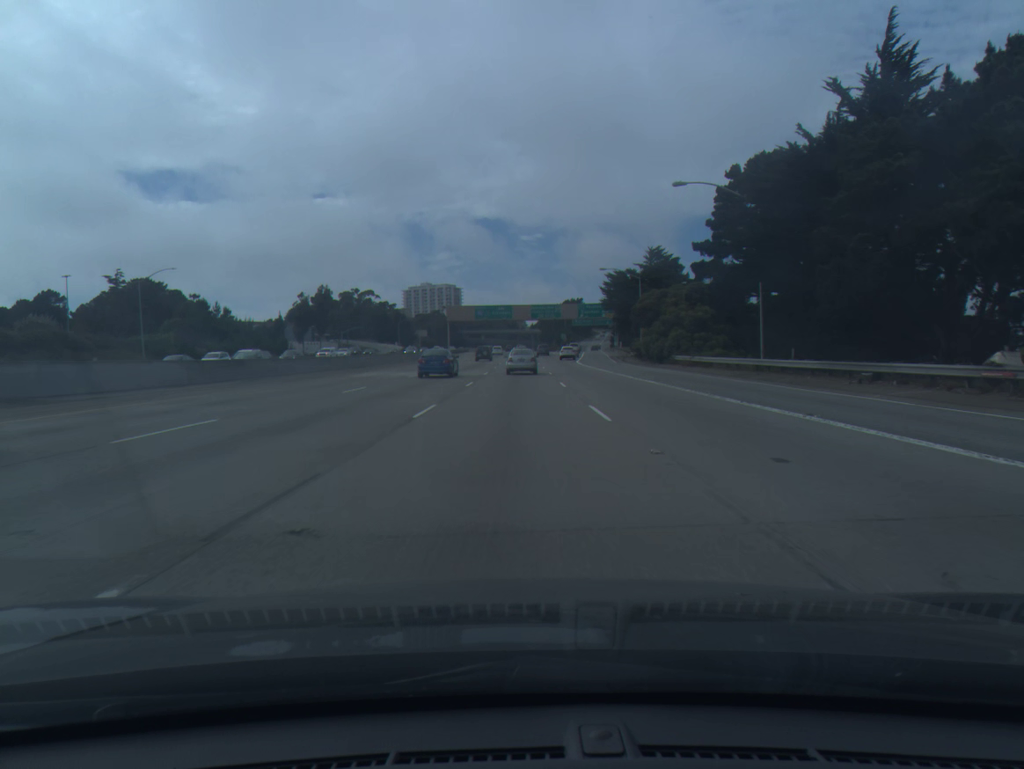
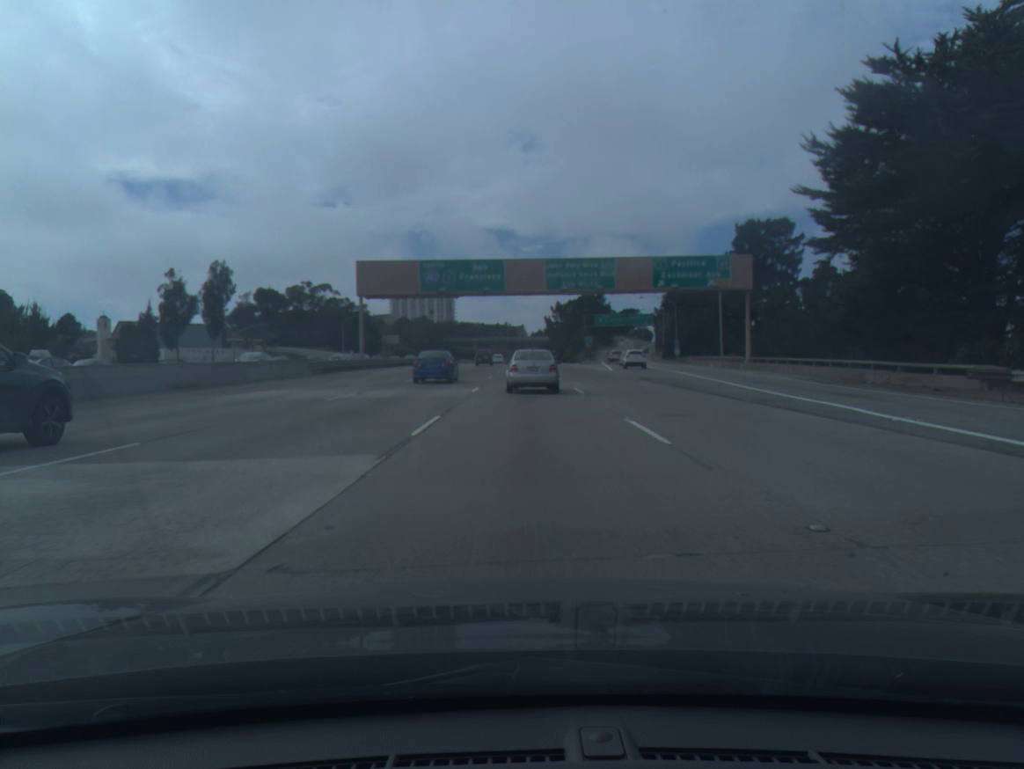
(-0.3, +76.5) m; 0°
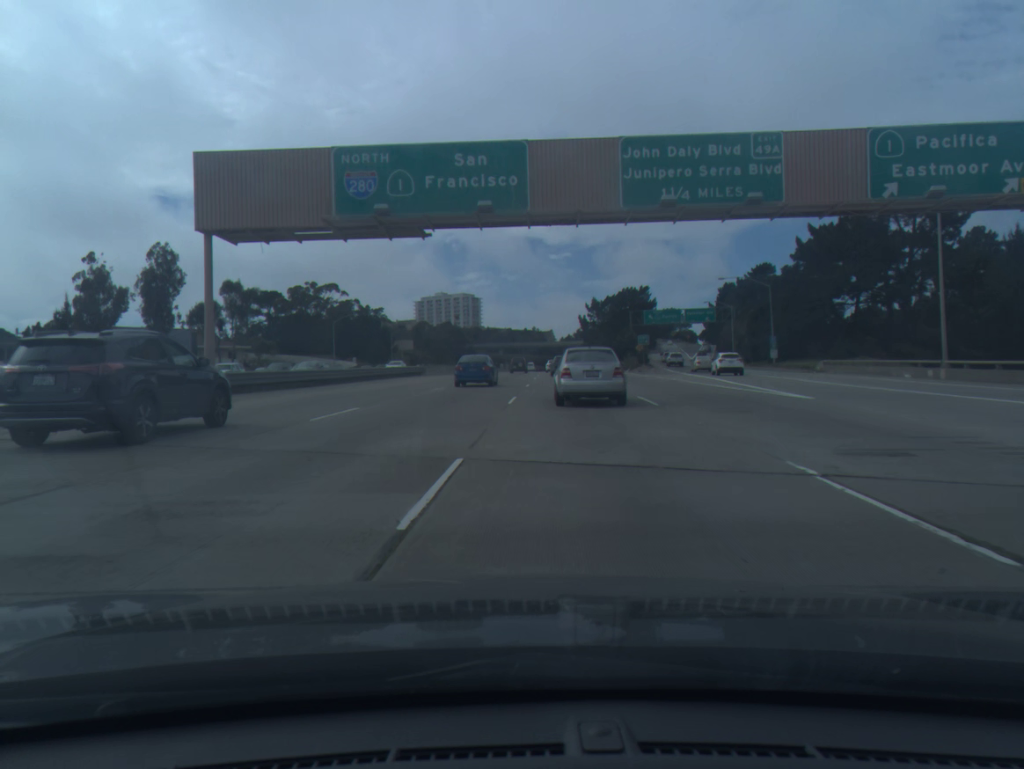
(-0.4, +35.5) m; -2°
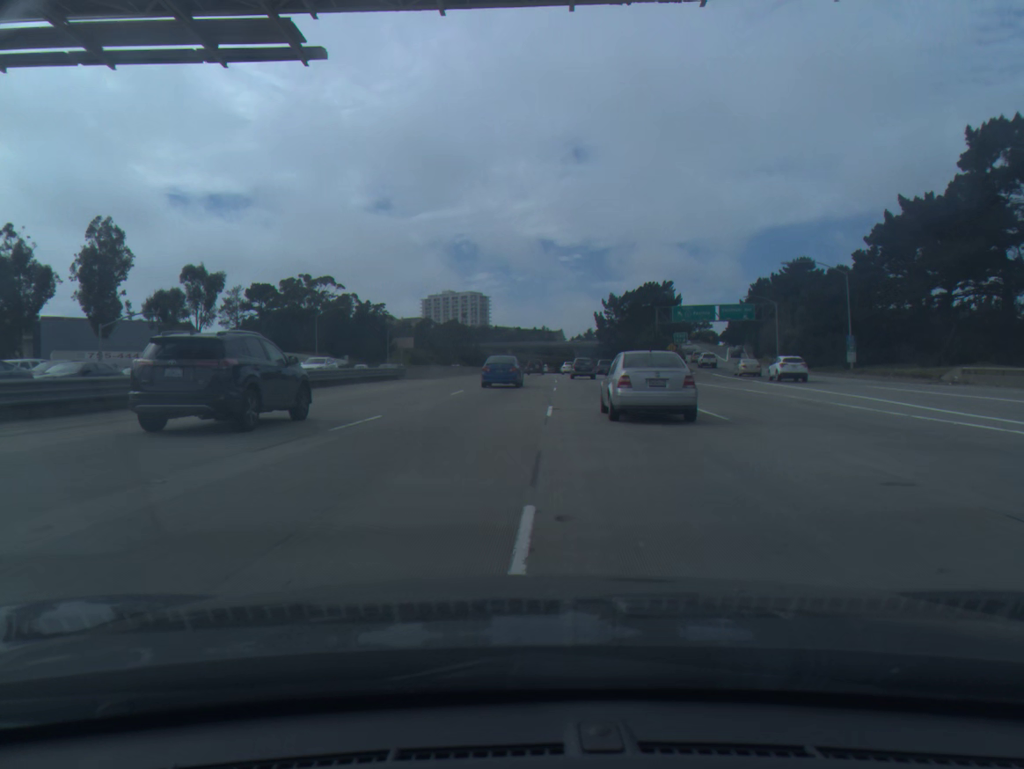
(-0.1, +17.7) m; -1°
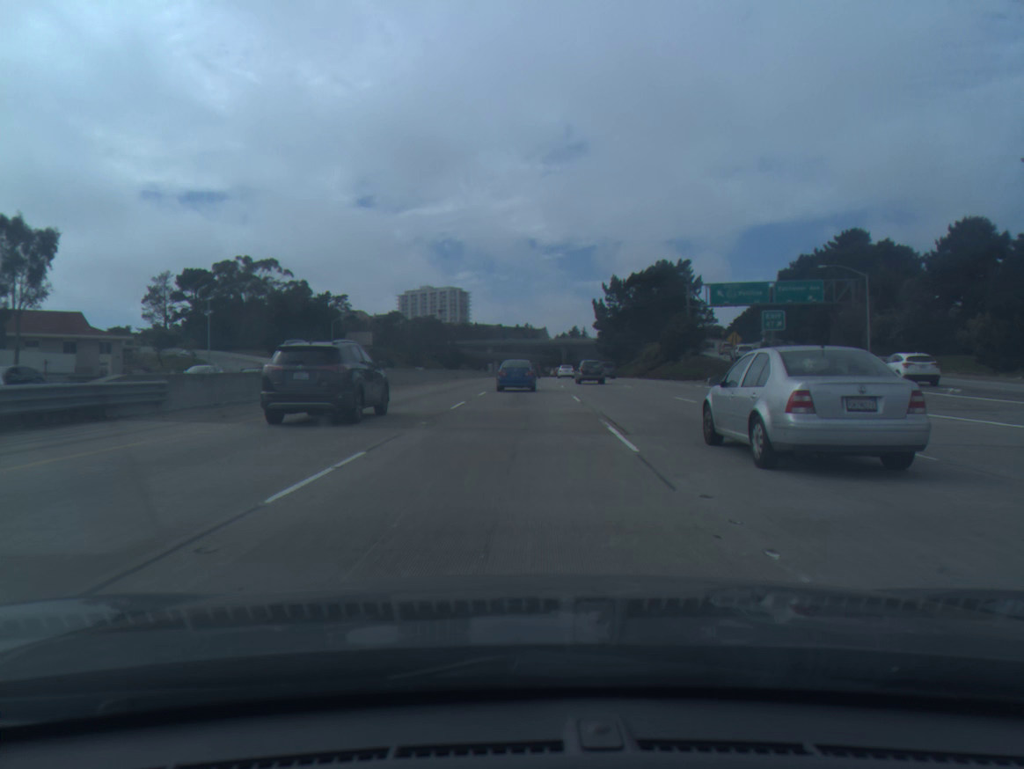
(+0.3, +35.5) m; +1°
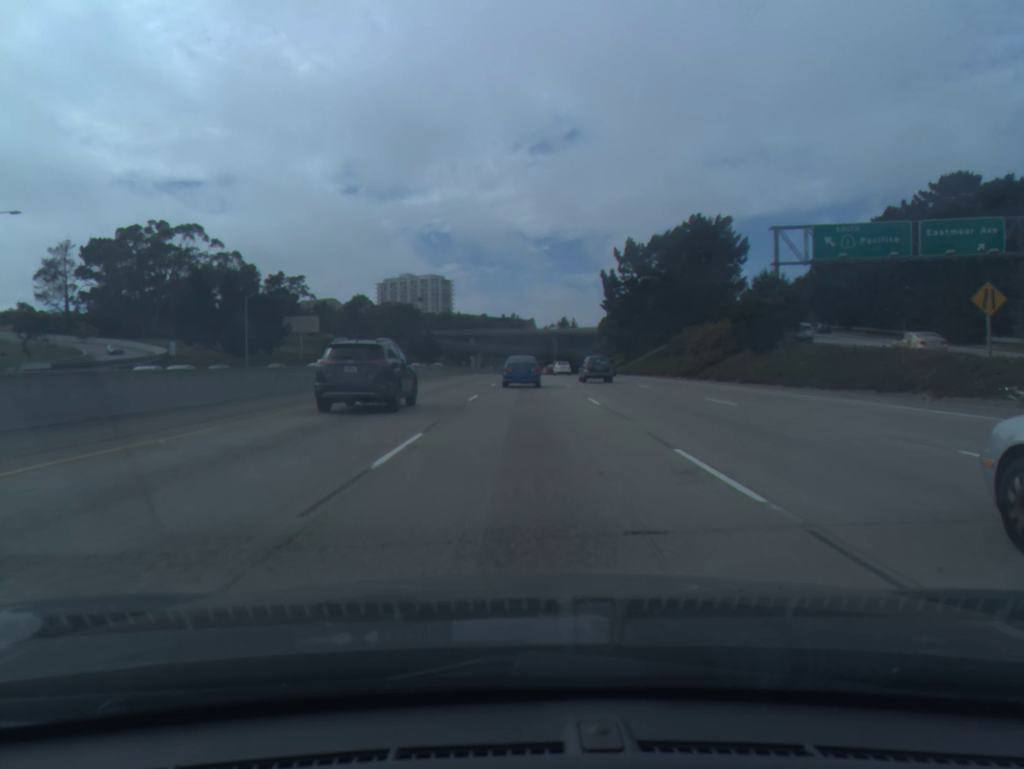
(+0.2, +35.7) m; +1°
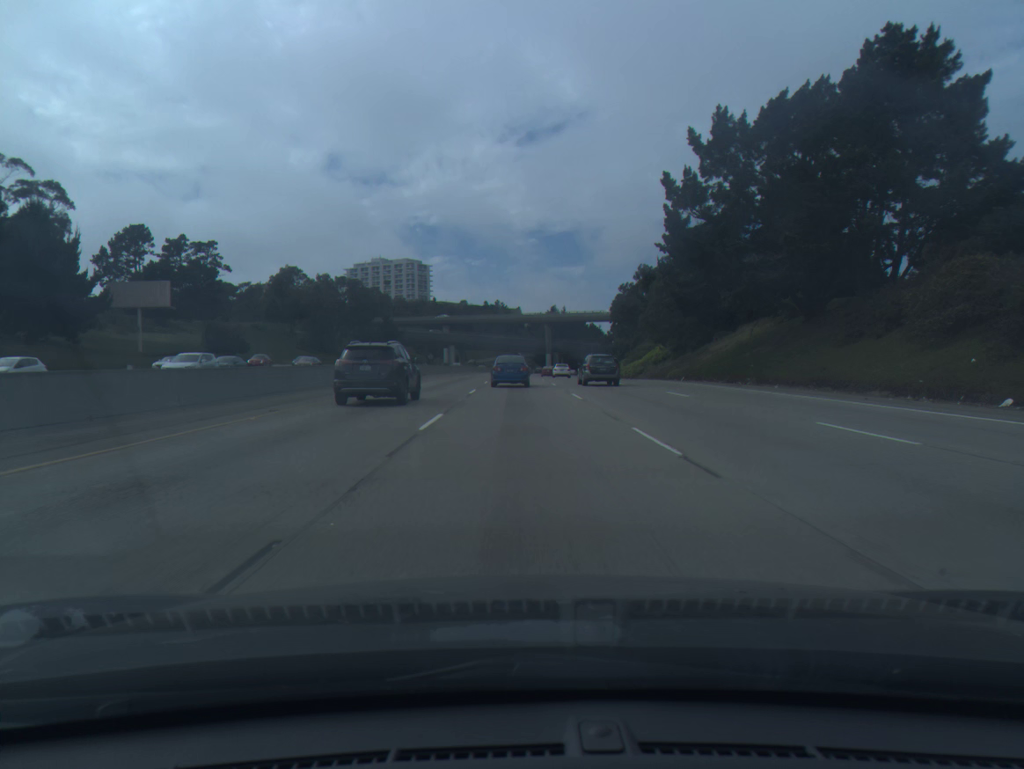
(+0.4, +53.9) m; +1°
